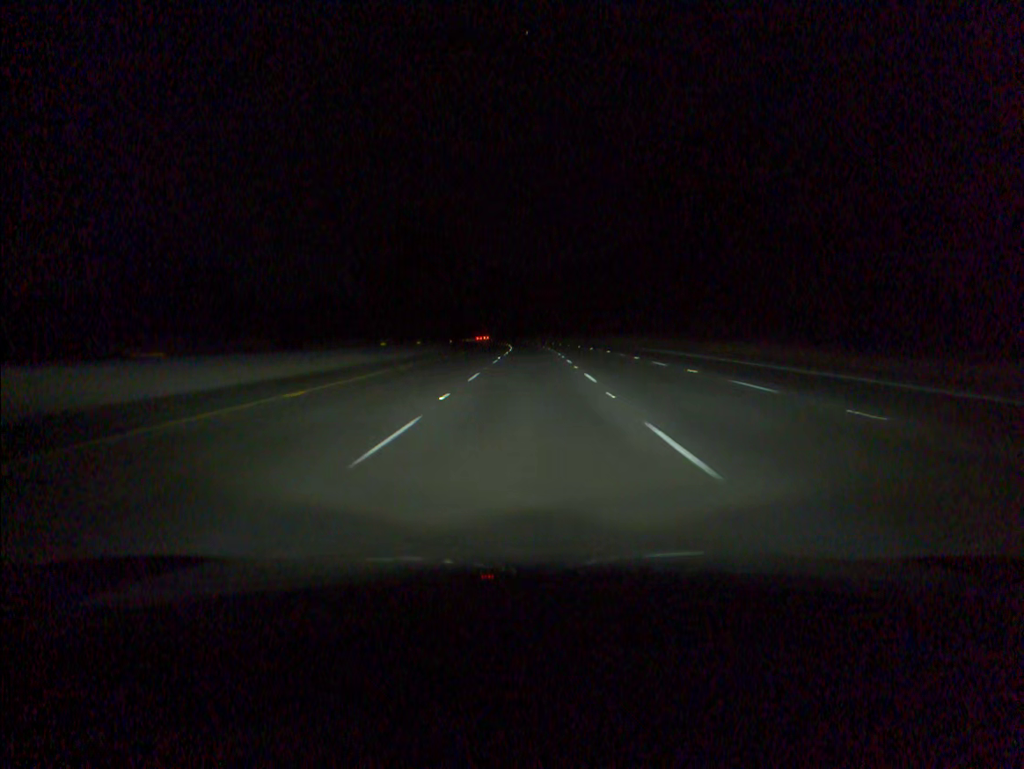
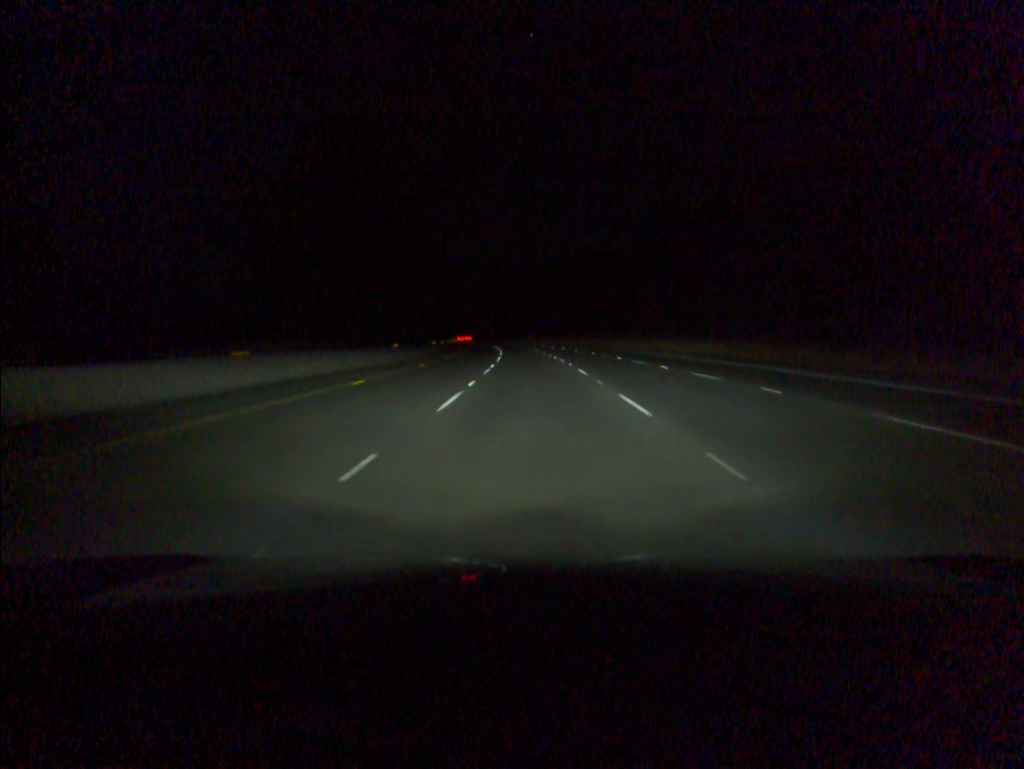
(0.0, +38.4) m; 0°
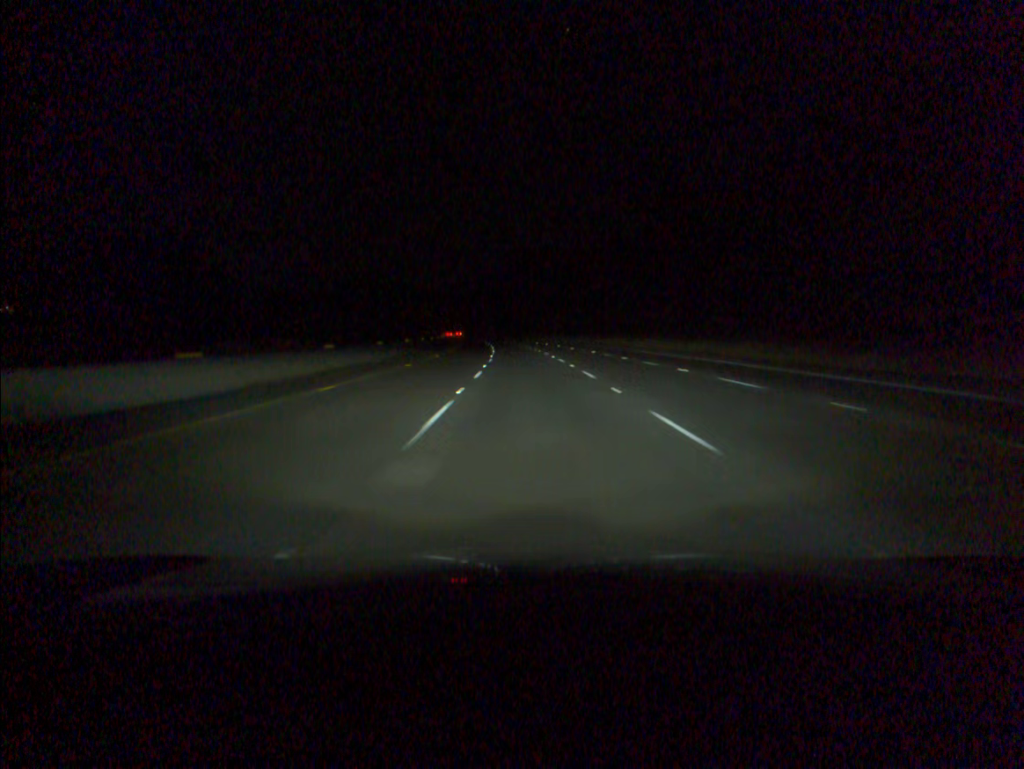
(-1.1, +76.7) m; -2°
